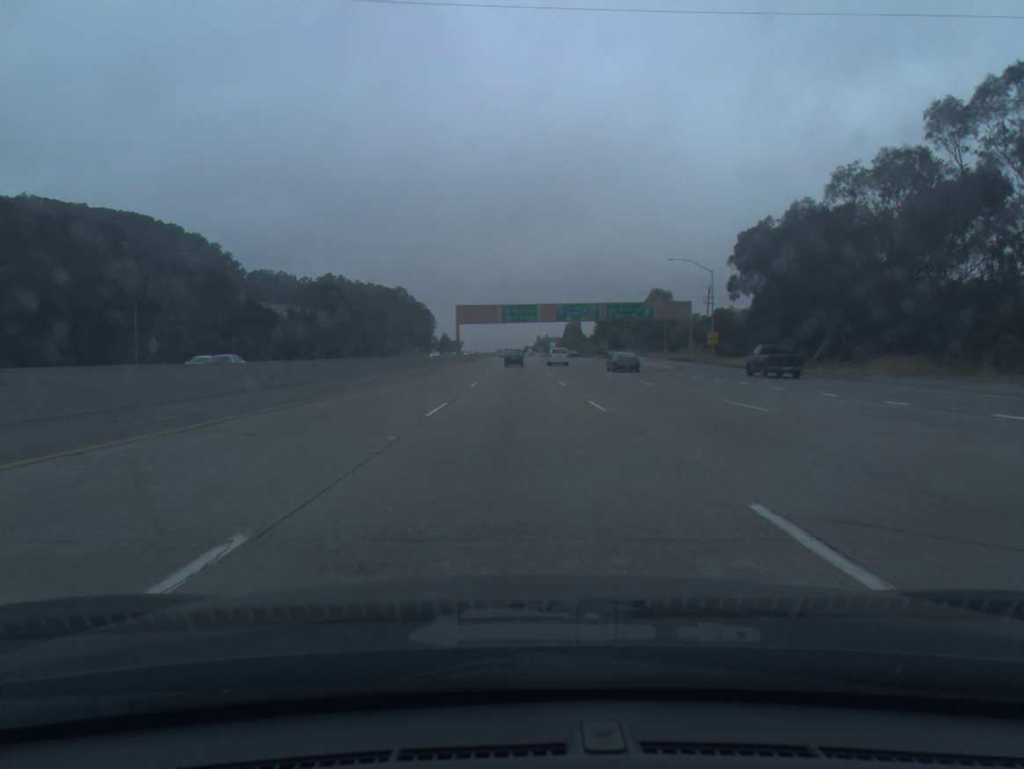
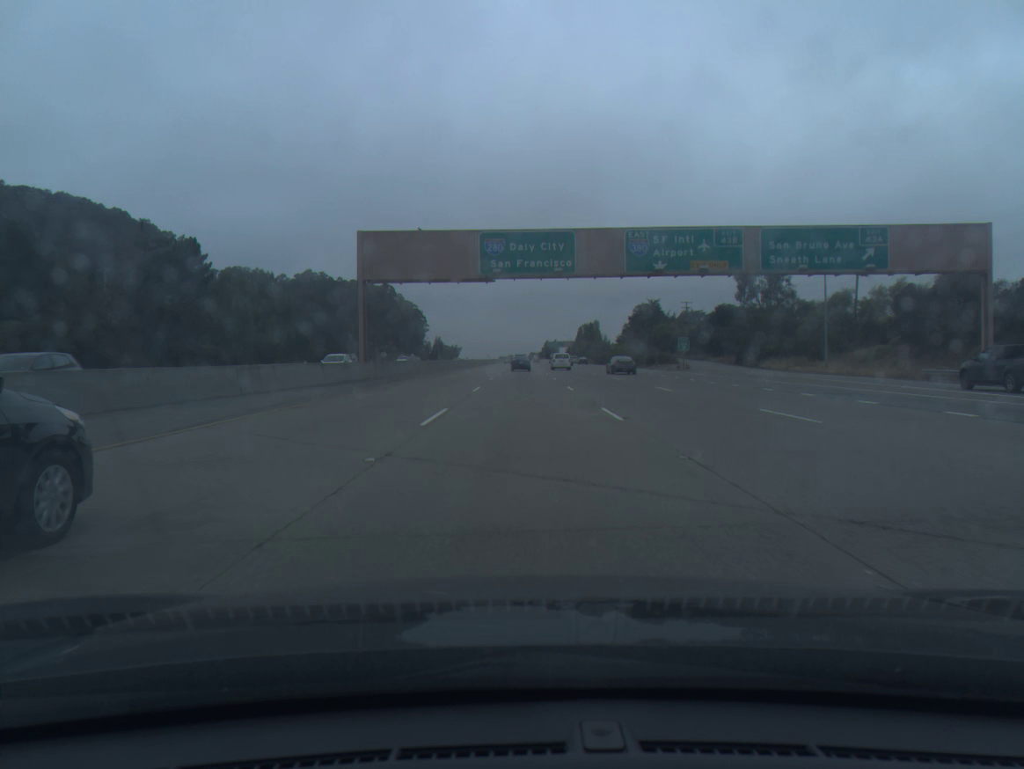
(-0.1, +75.2) m; 0°
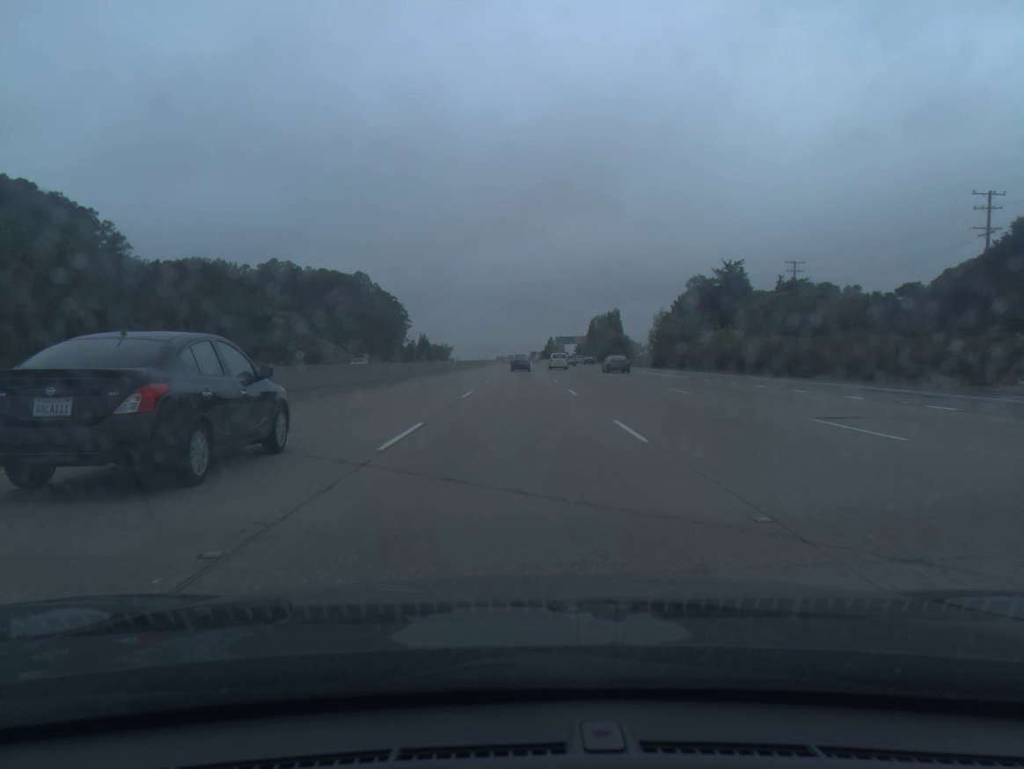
(+0.5, +76.6) m; 0°
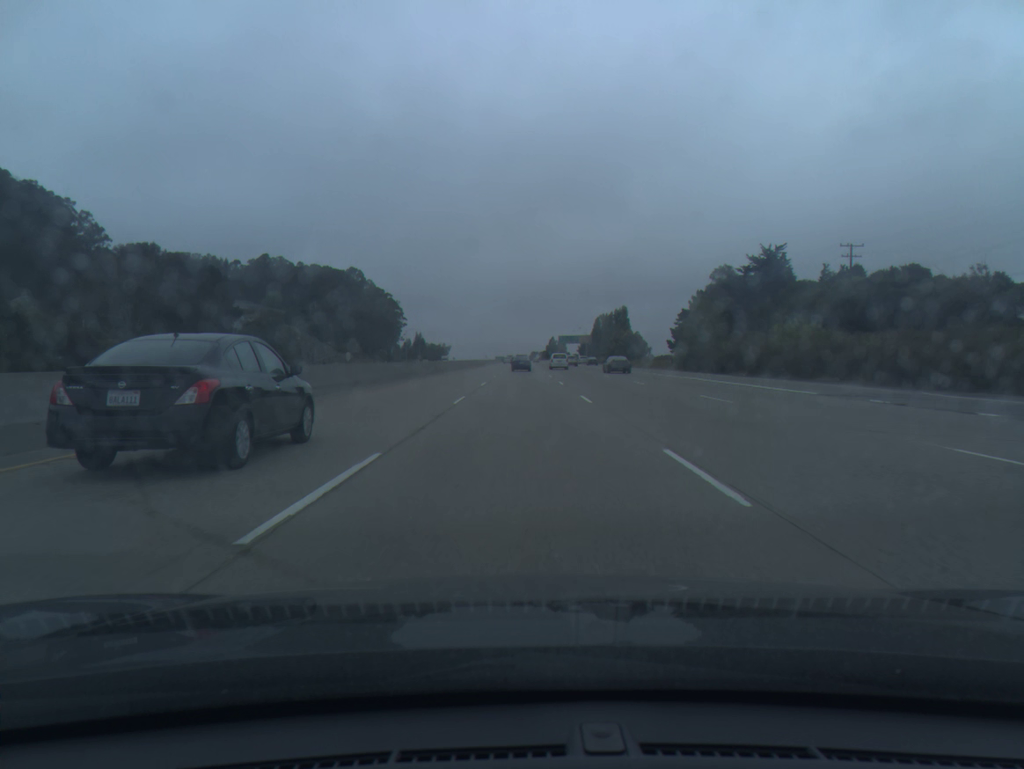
(0.0, +19.4) m; 0°
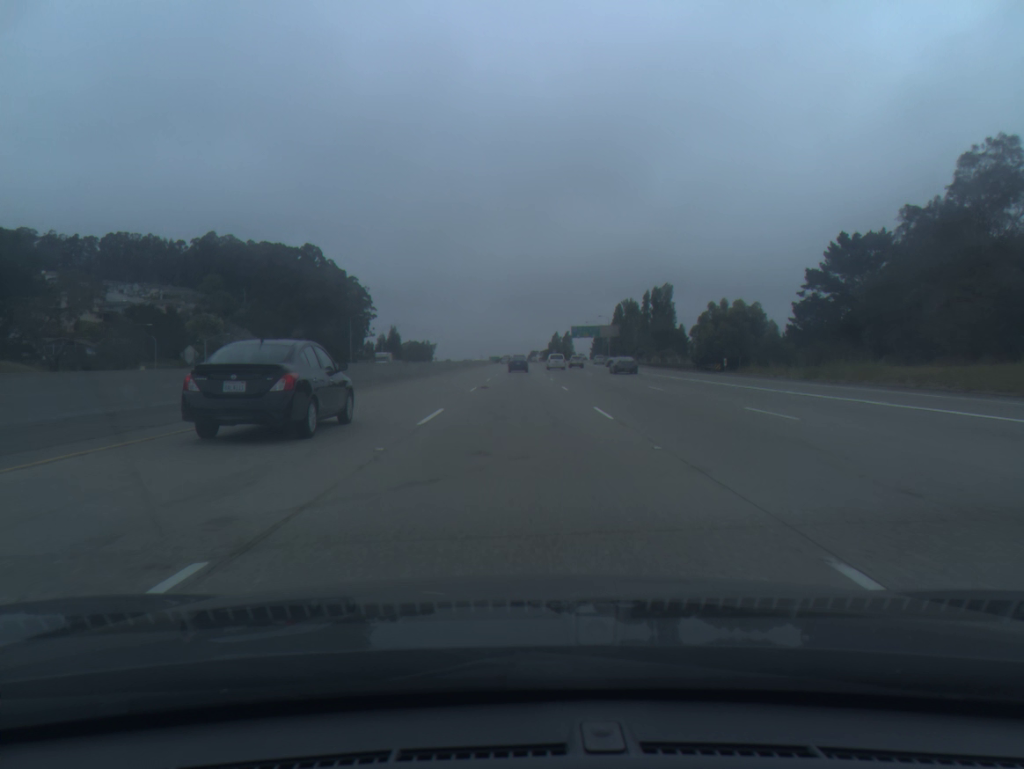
(+0.2, +78.5) m; 0°
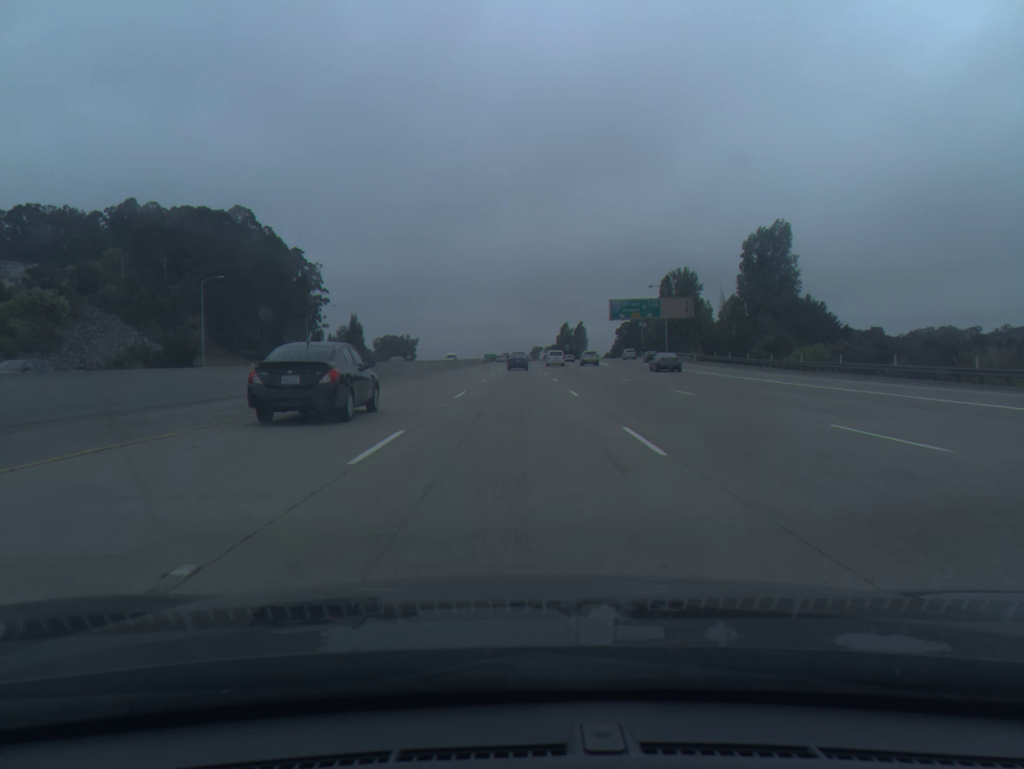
(+0.2, +79.2) m; 0°
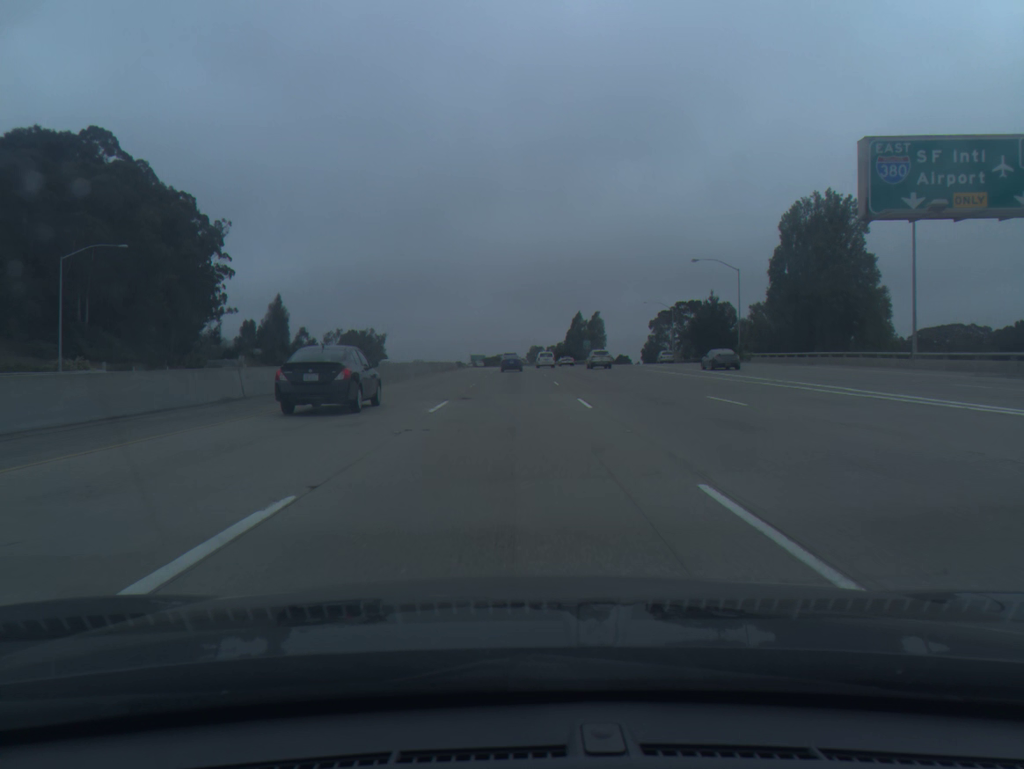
(+0.1, +79.1) m; 0°
